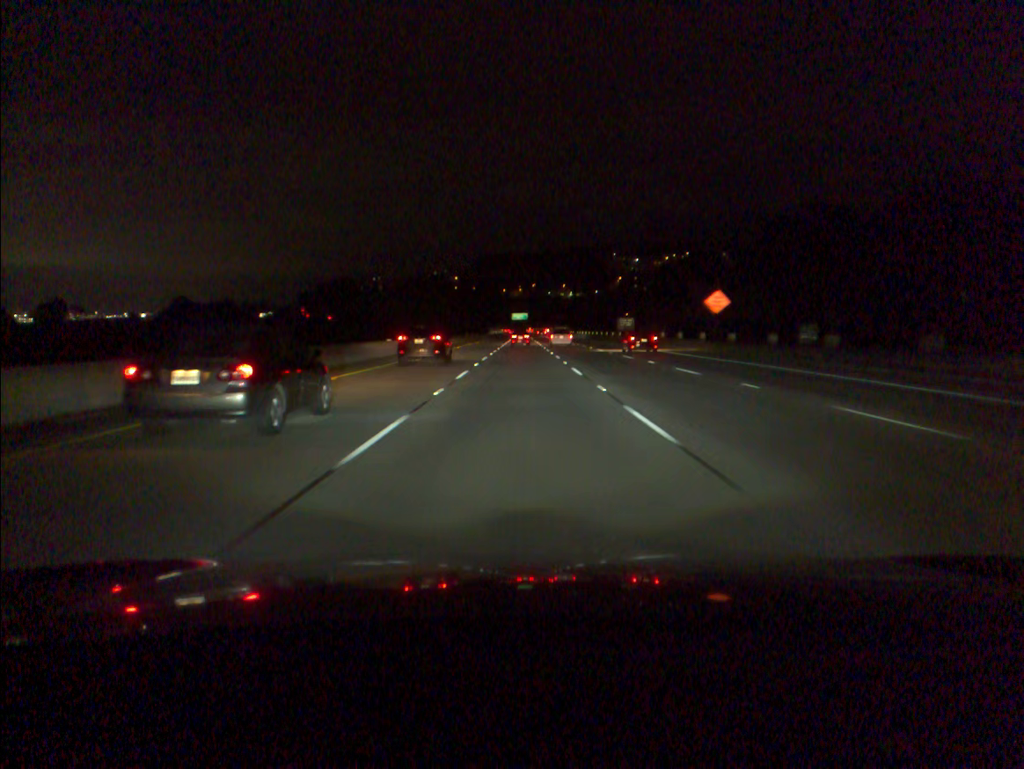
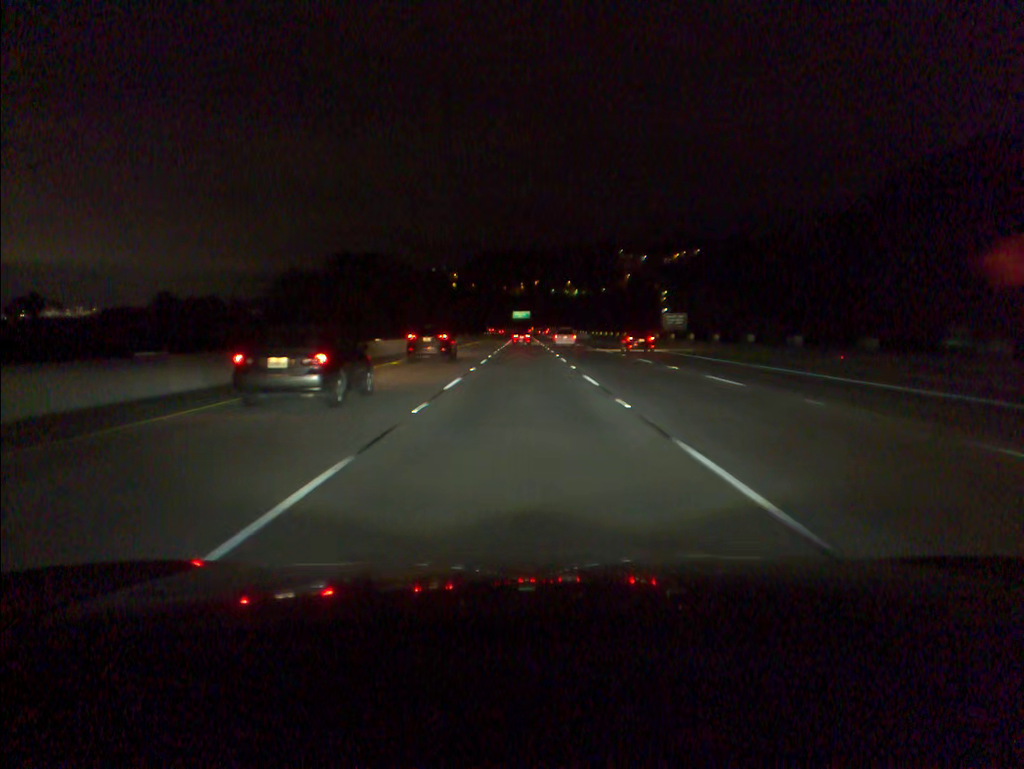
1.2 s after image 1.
(0.0, +33.5) m; 0°
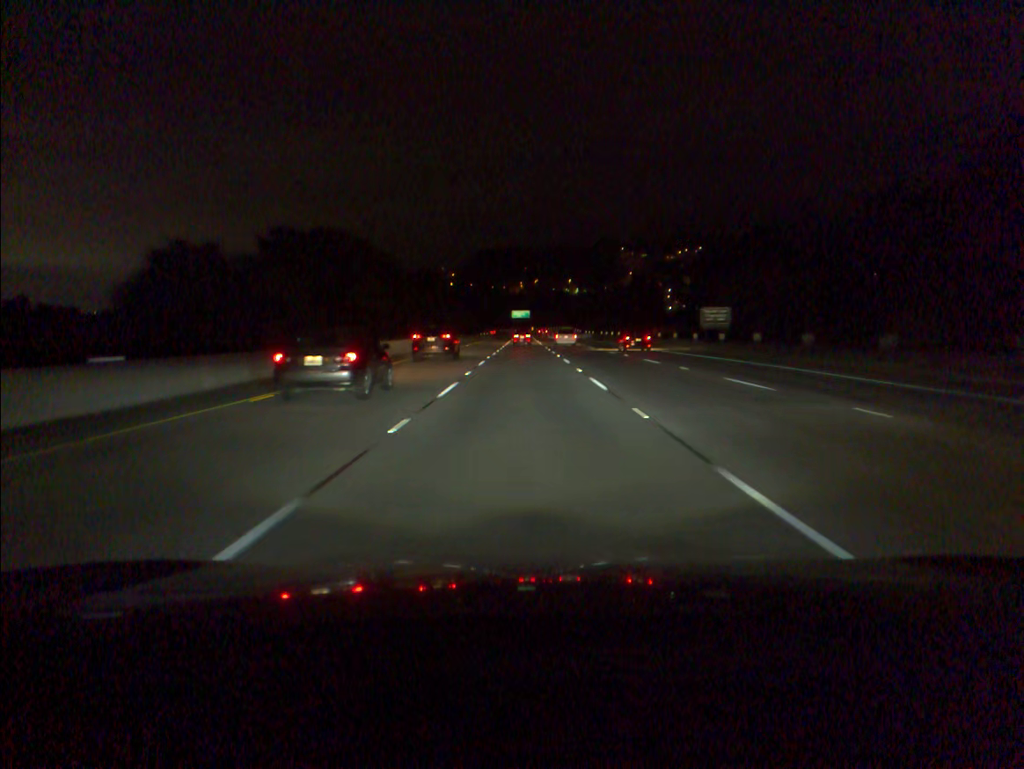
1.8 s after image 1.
(0.0, +16.8) m; 0°
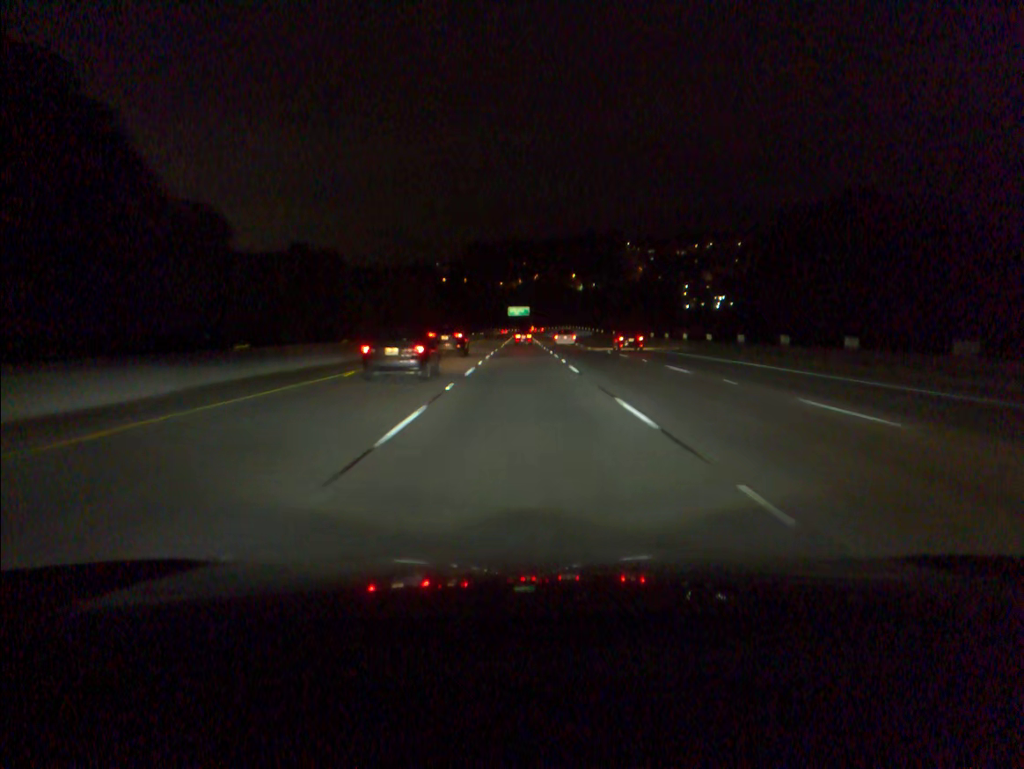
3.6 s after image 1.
(+0.1, +50.5) m; 0°
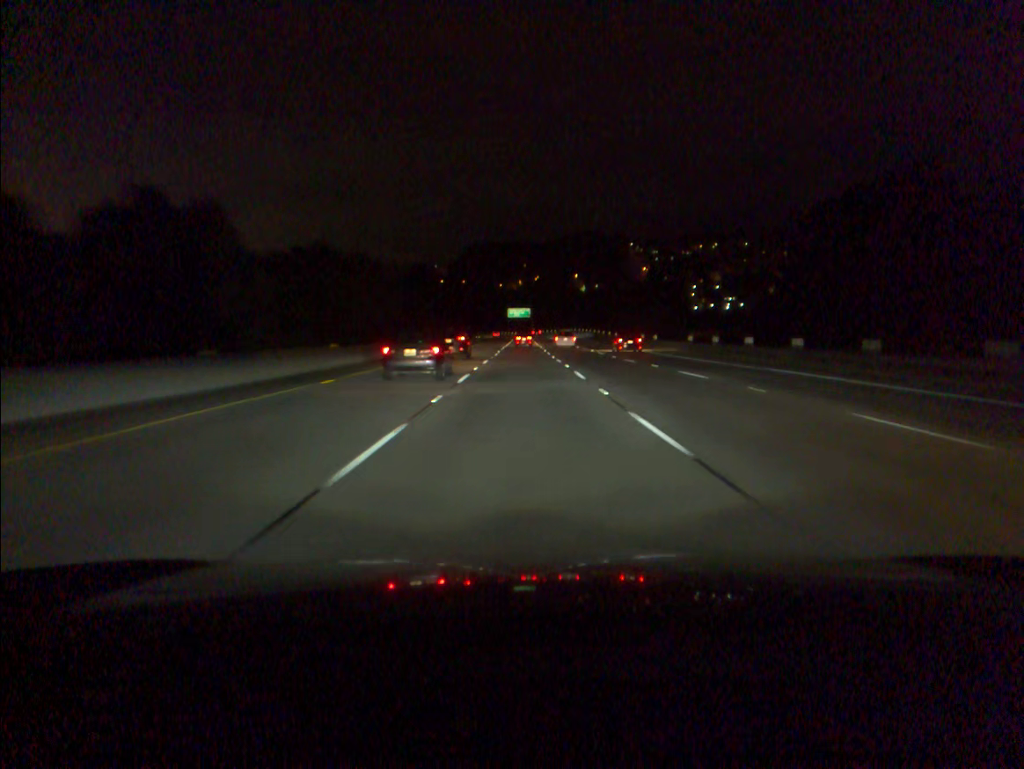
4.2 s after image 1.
(0.0, +16.9) m; 0°
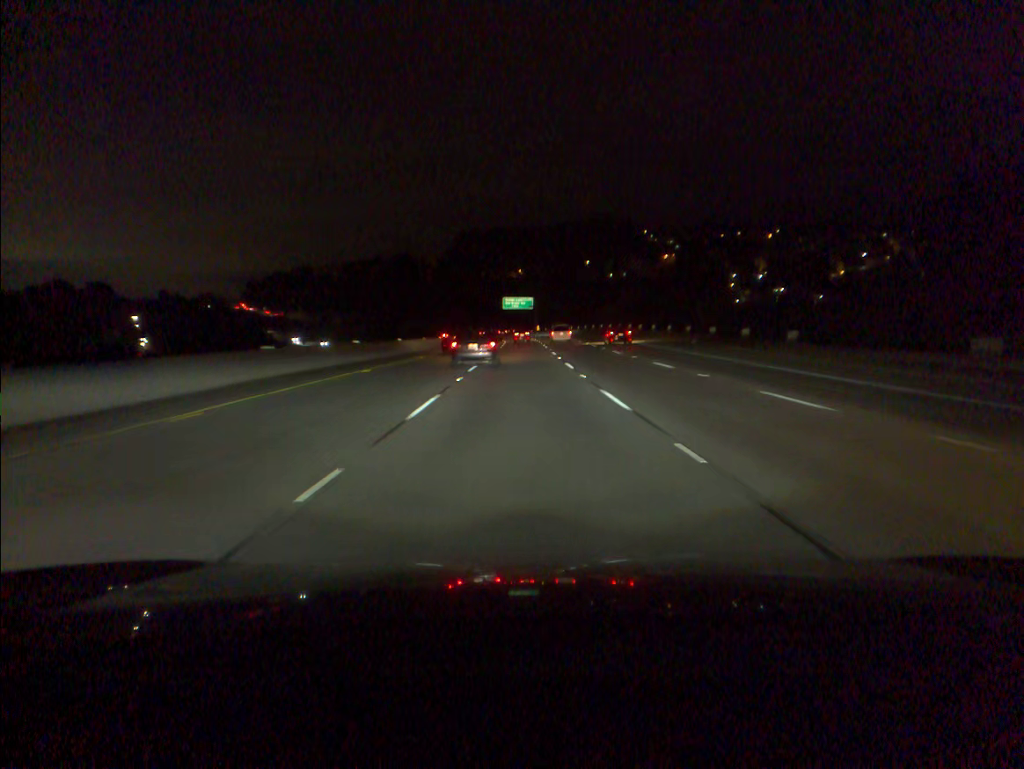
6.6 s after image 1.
(0.0, +67.8) m; 0°
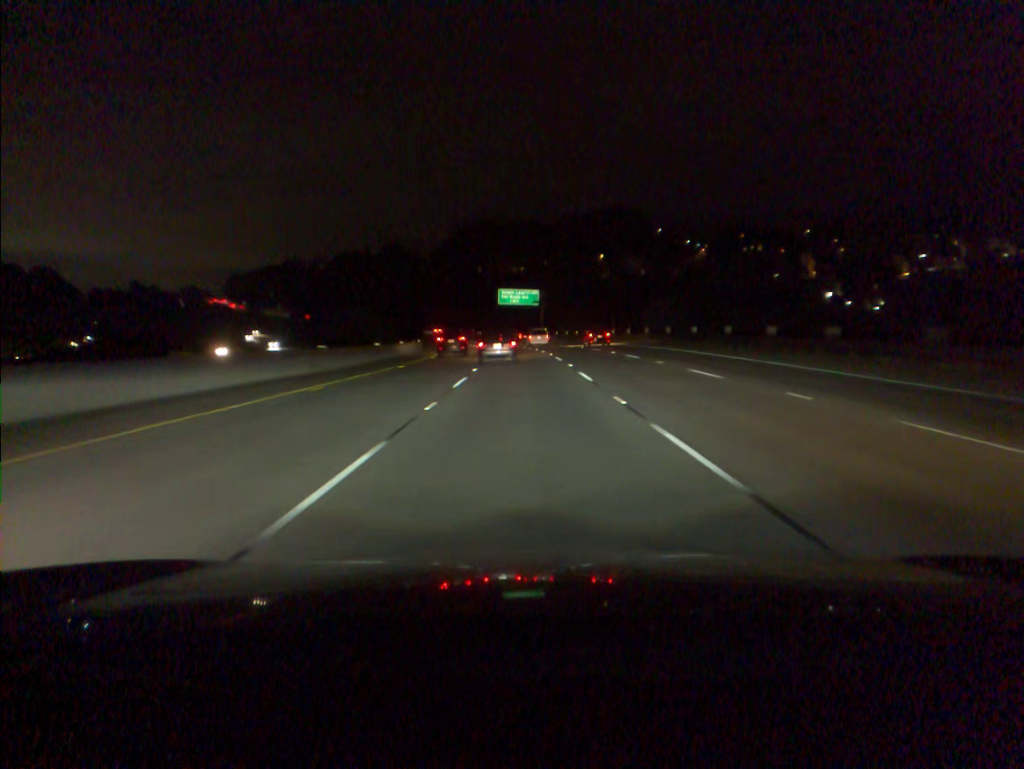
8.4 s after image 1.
(-0.1, +50.7) m; 0°
